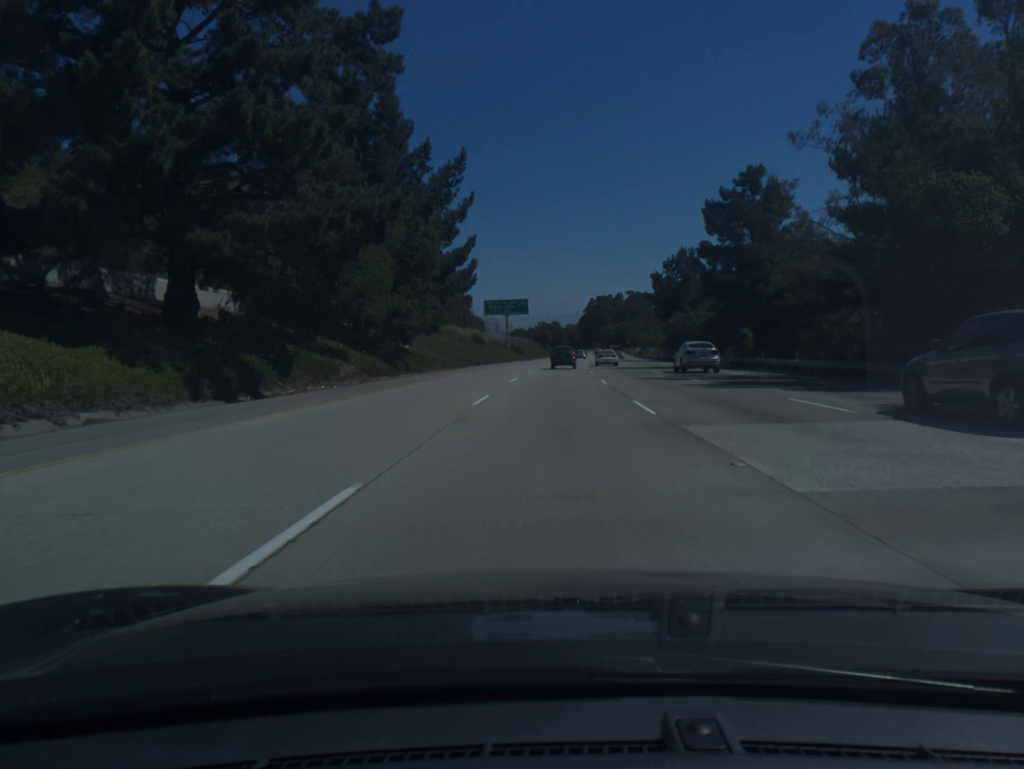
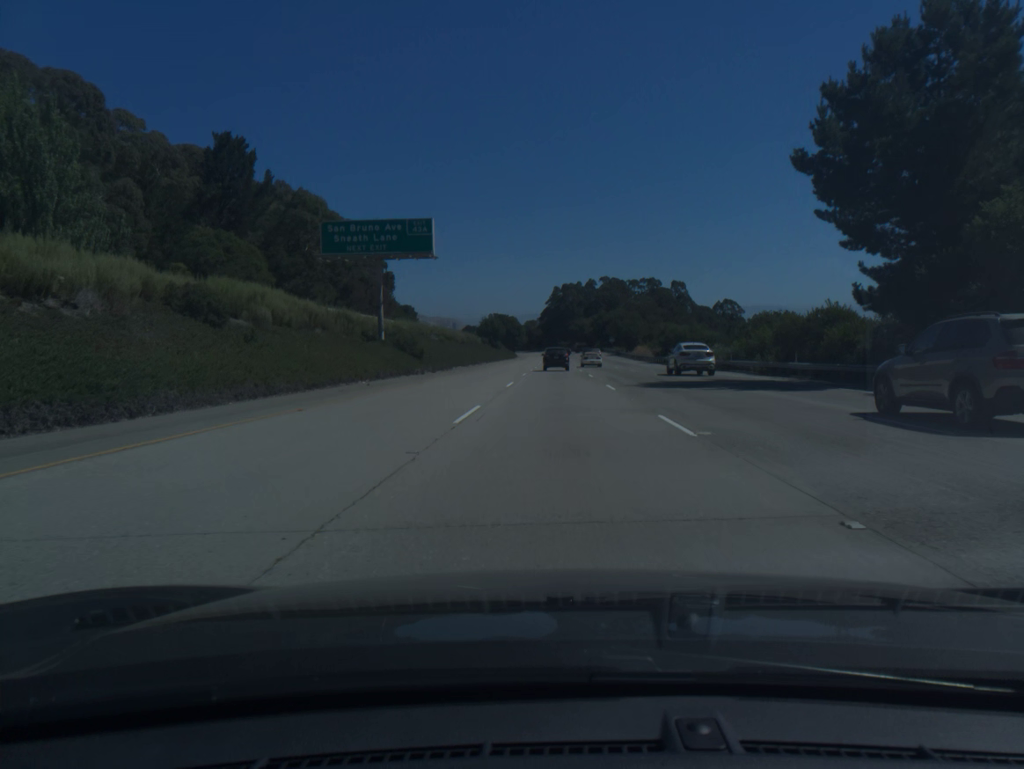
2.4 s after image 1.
(+2.0, +76.7) m; +3°
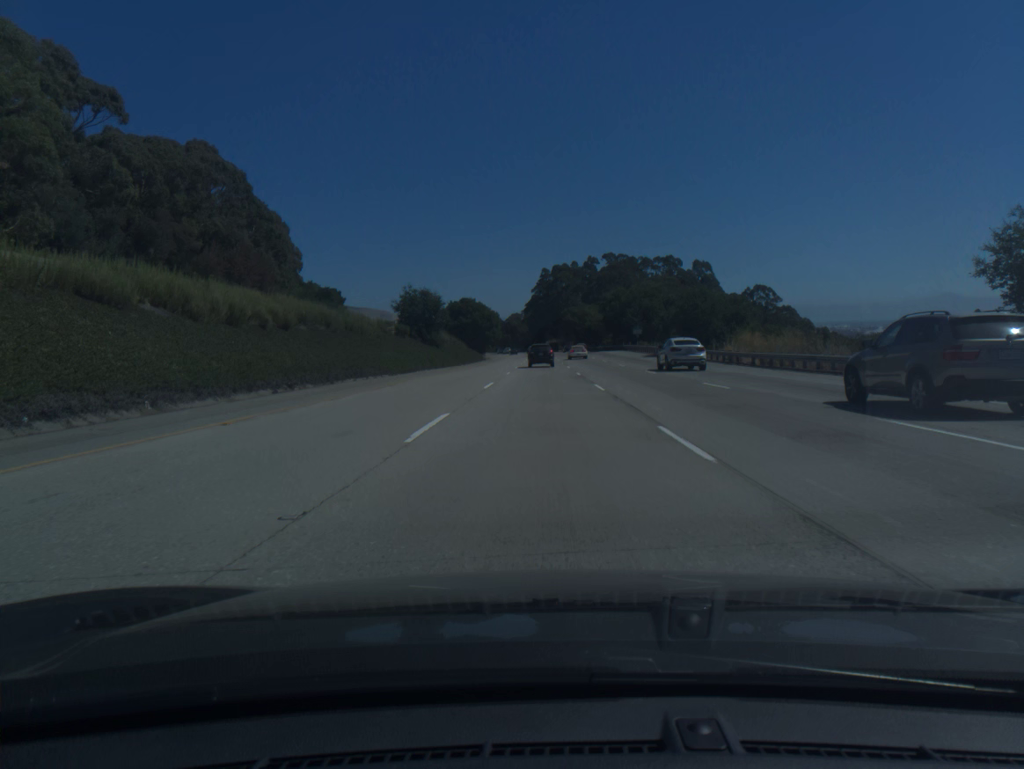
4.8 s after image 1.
(+1.1, +75.8) m; +1°
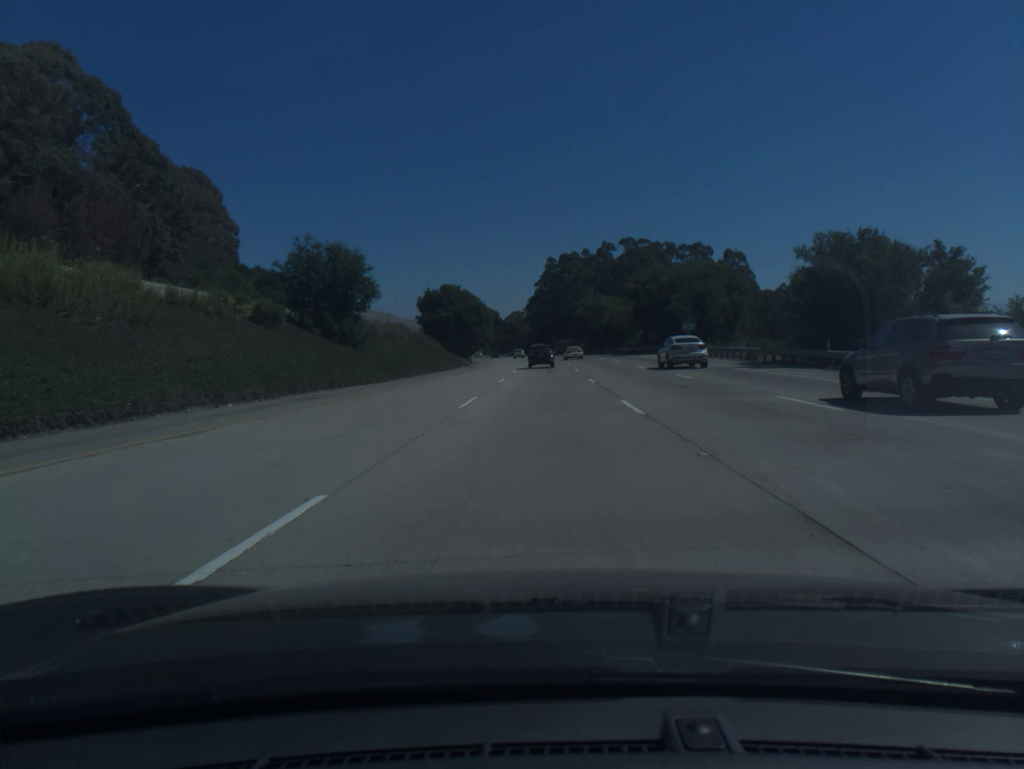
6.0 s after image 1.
(-0.1, +37.6) m; 0°
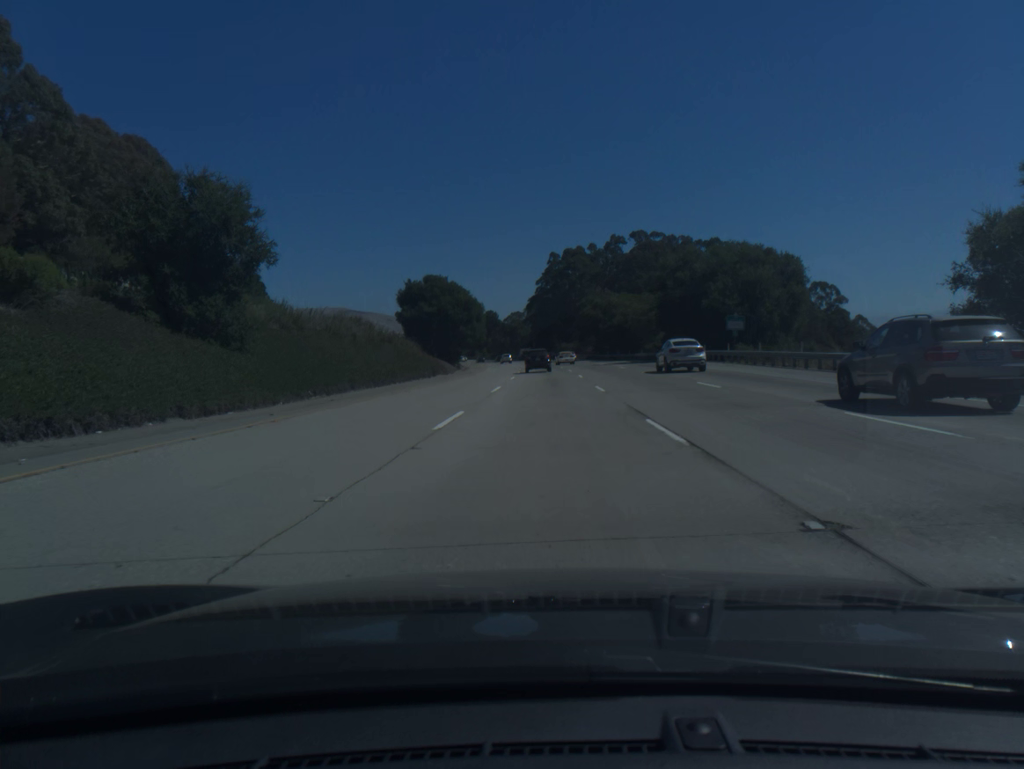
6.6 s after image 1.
(0.0, +18.7) m; 0°
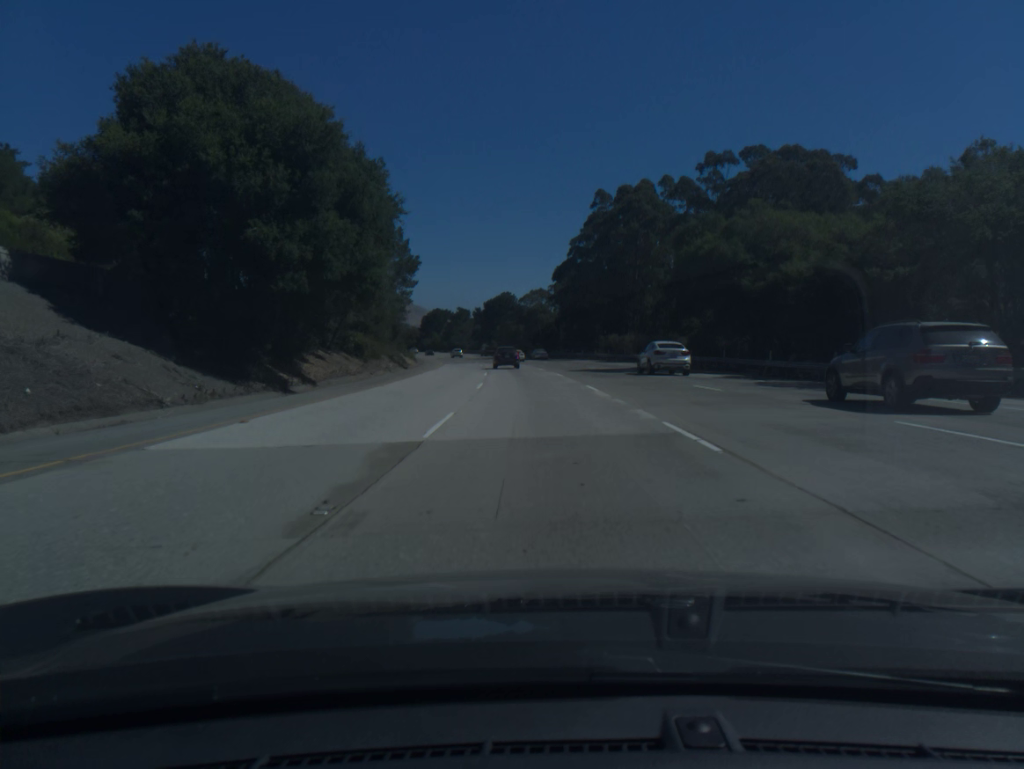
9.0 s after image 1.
(-0.7, +74.6) m; -2°
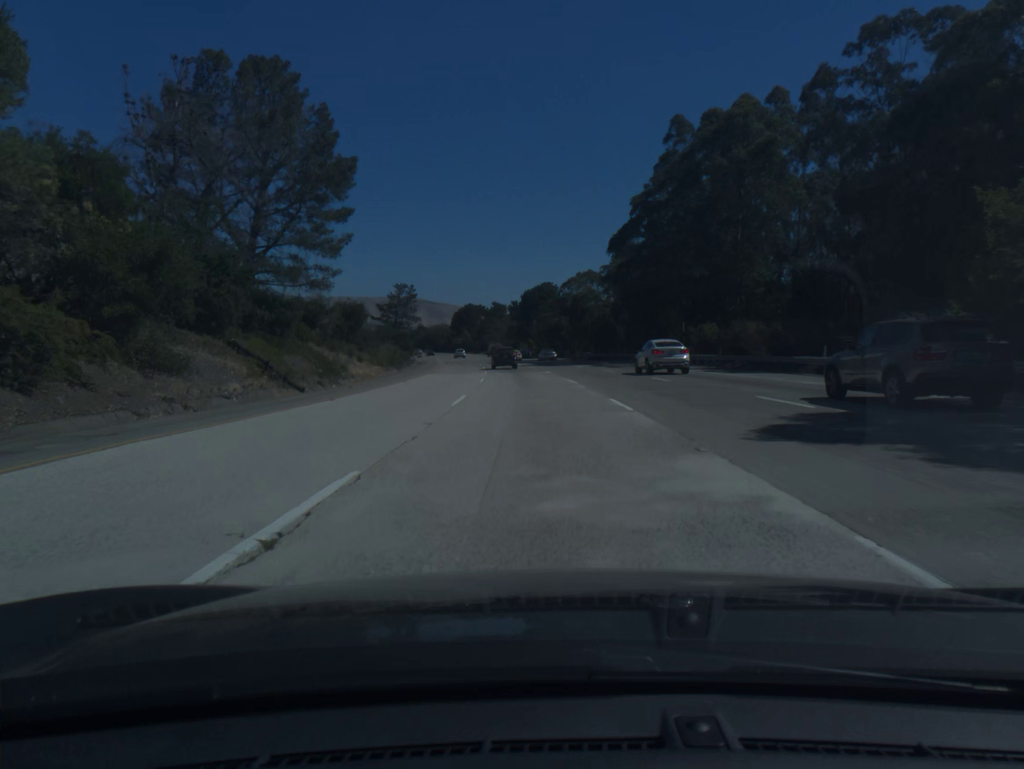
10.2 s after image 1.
(-1.0, +37.1) m; -3°
